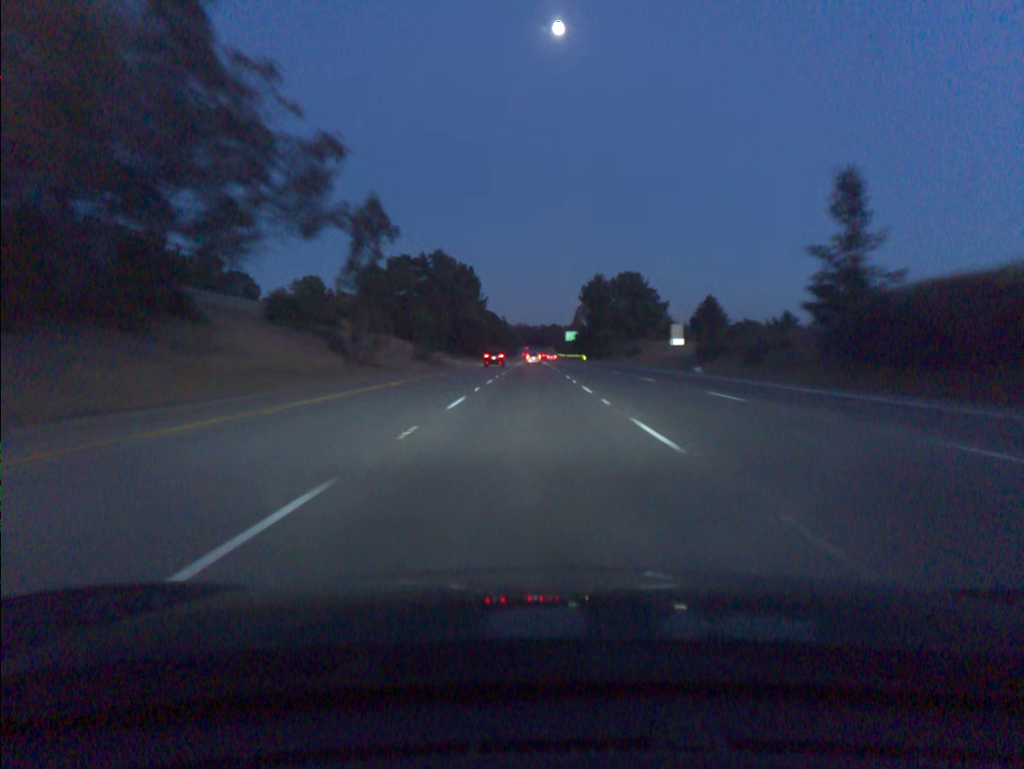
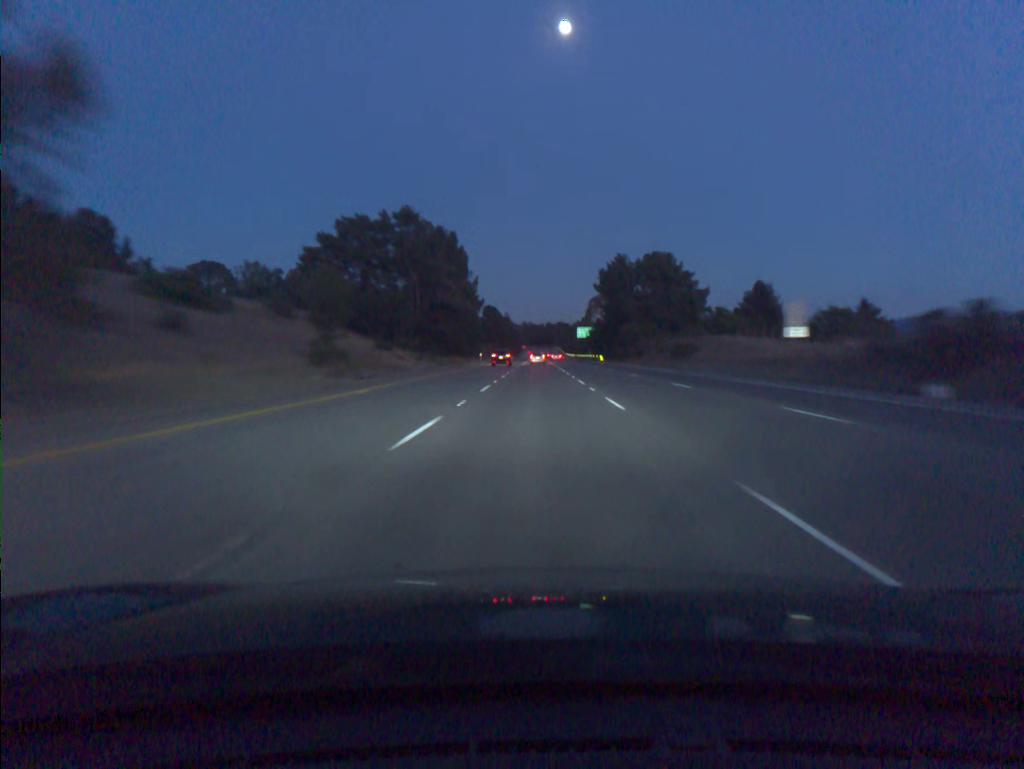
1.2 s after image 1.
(-0.1, +36.5) m; 0°
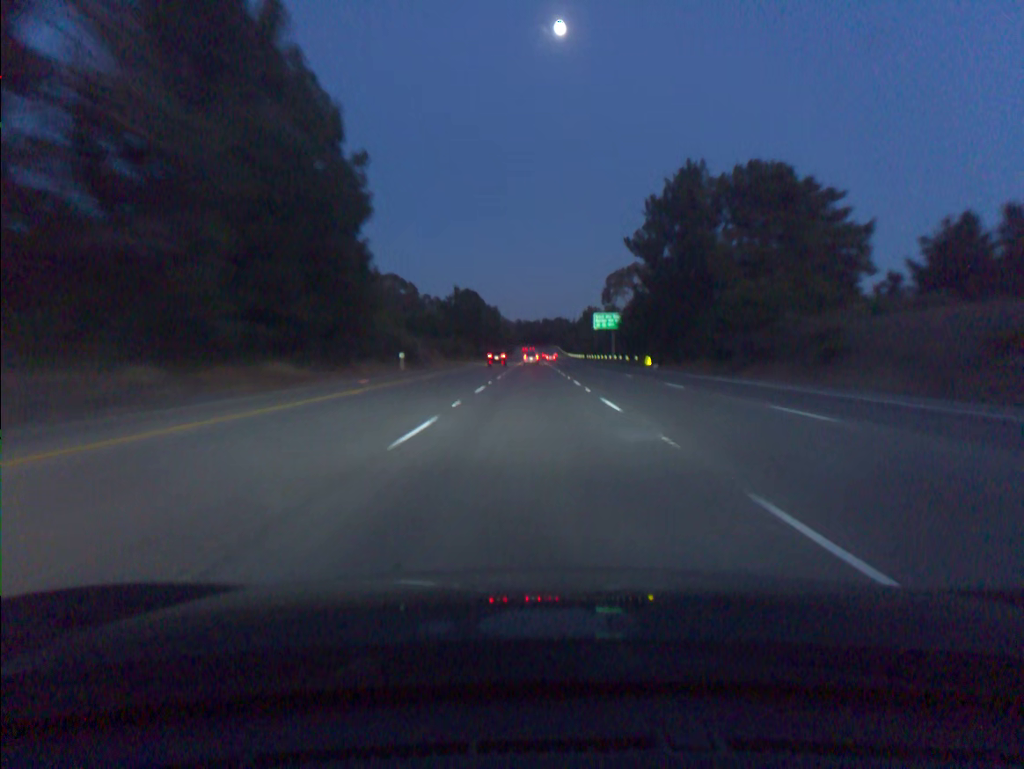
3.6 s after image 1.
(+0.2, +73.2) m; 0°
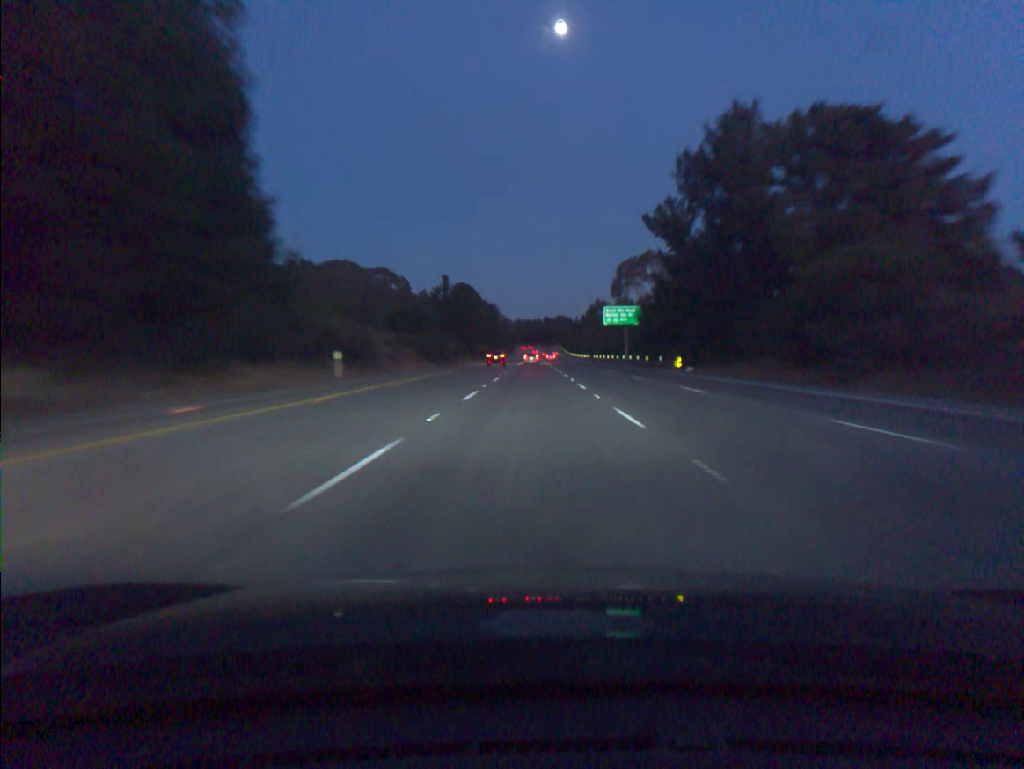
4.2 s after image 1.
(0.0, +18.3) m; 0°
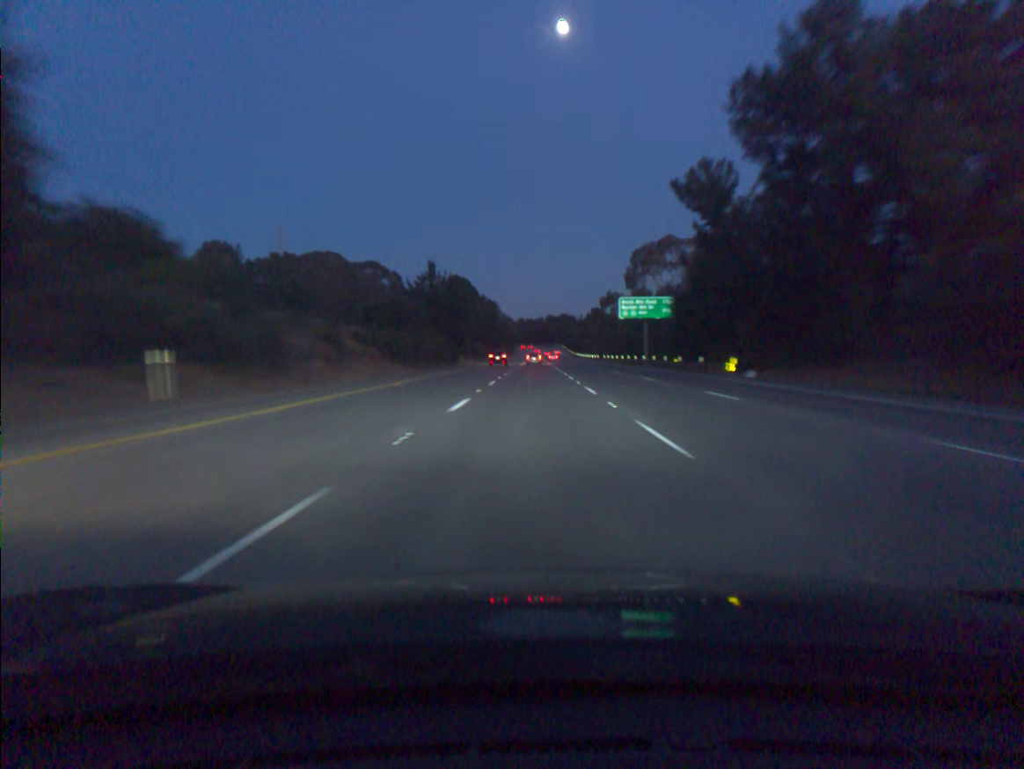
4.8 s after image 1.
(0.0, +18.3) m; 0°
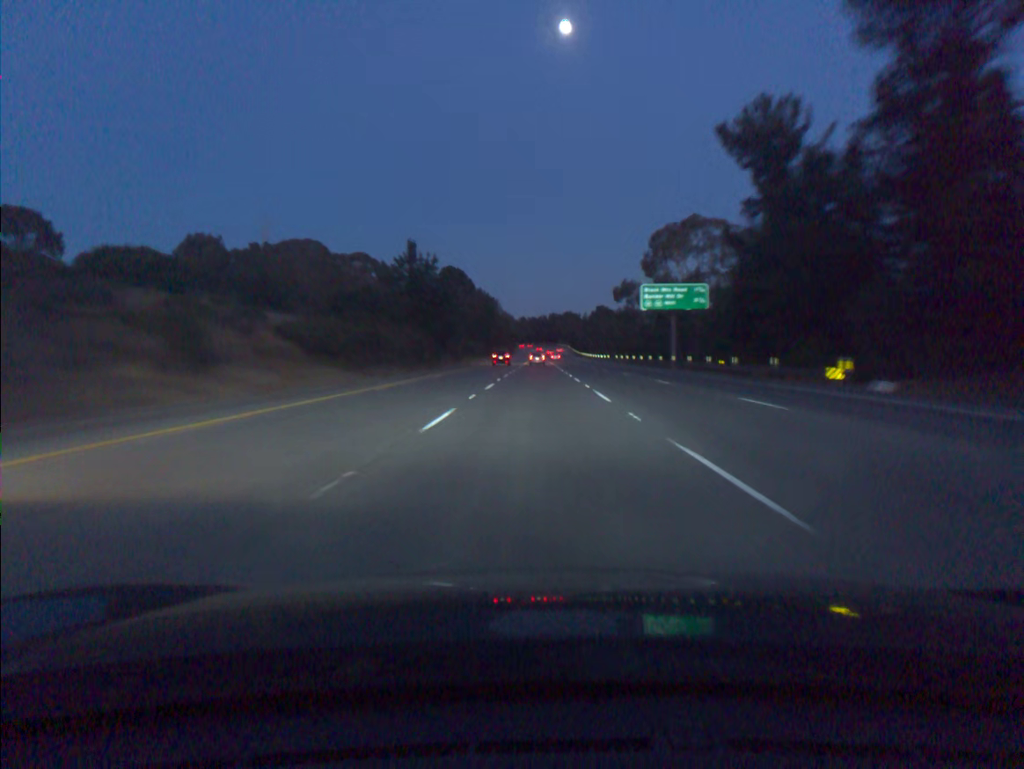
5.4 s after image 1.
(0.0, +18.3) m; 0°
